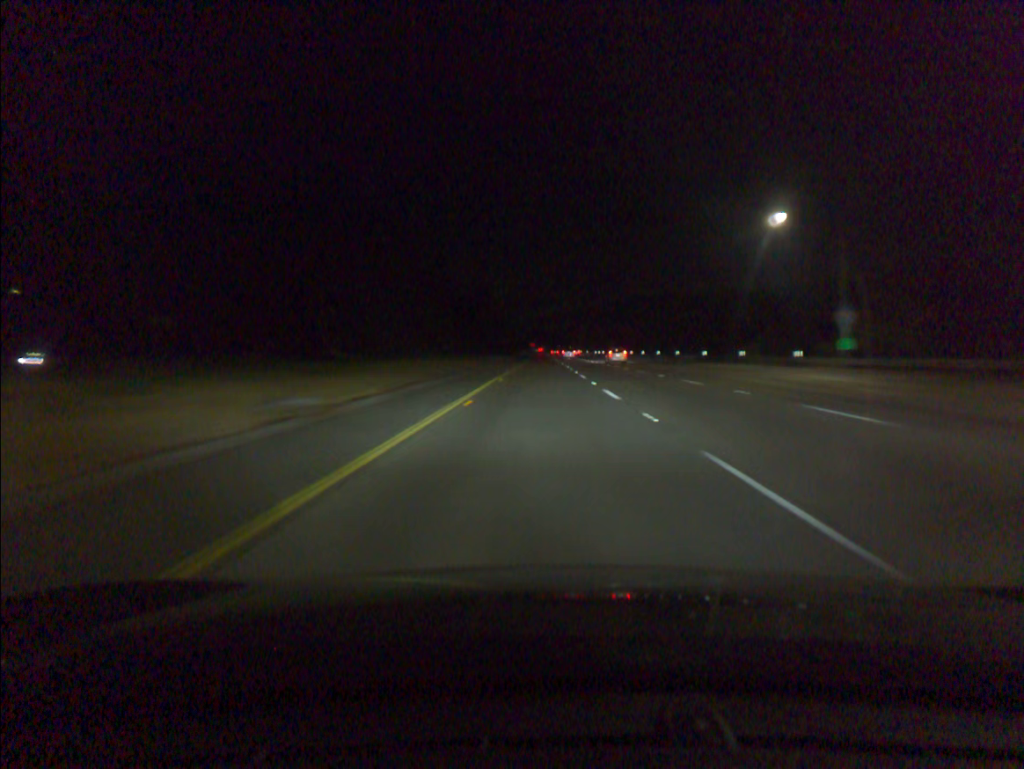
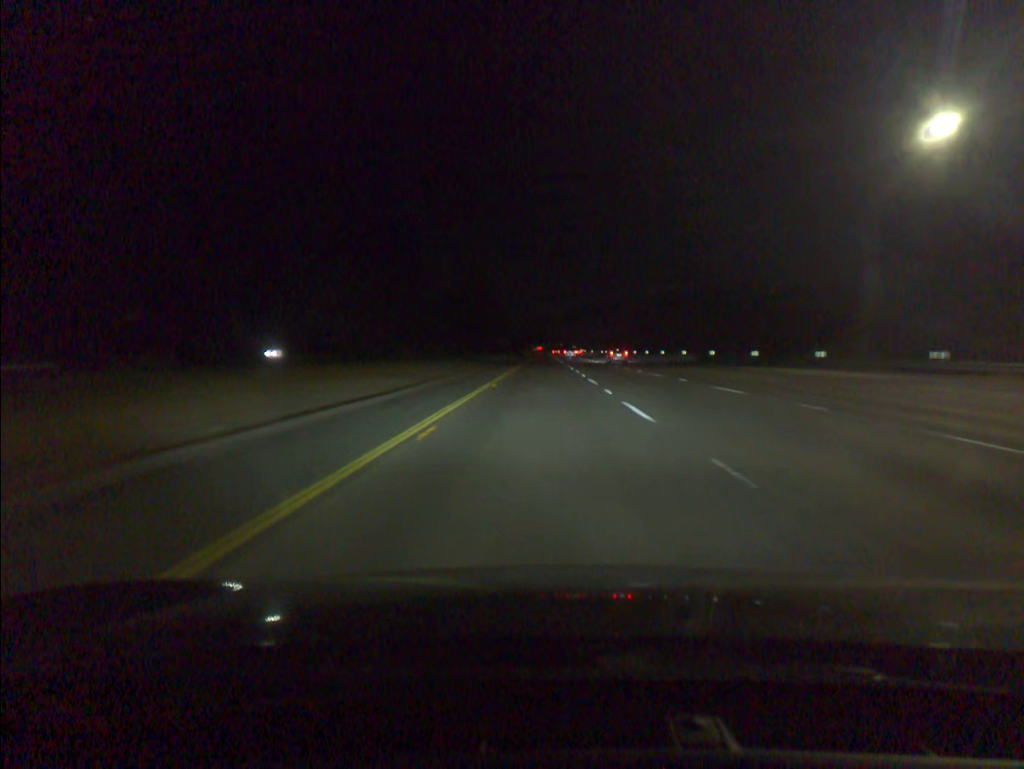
(0.0, +20.3) m; 0°
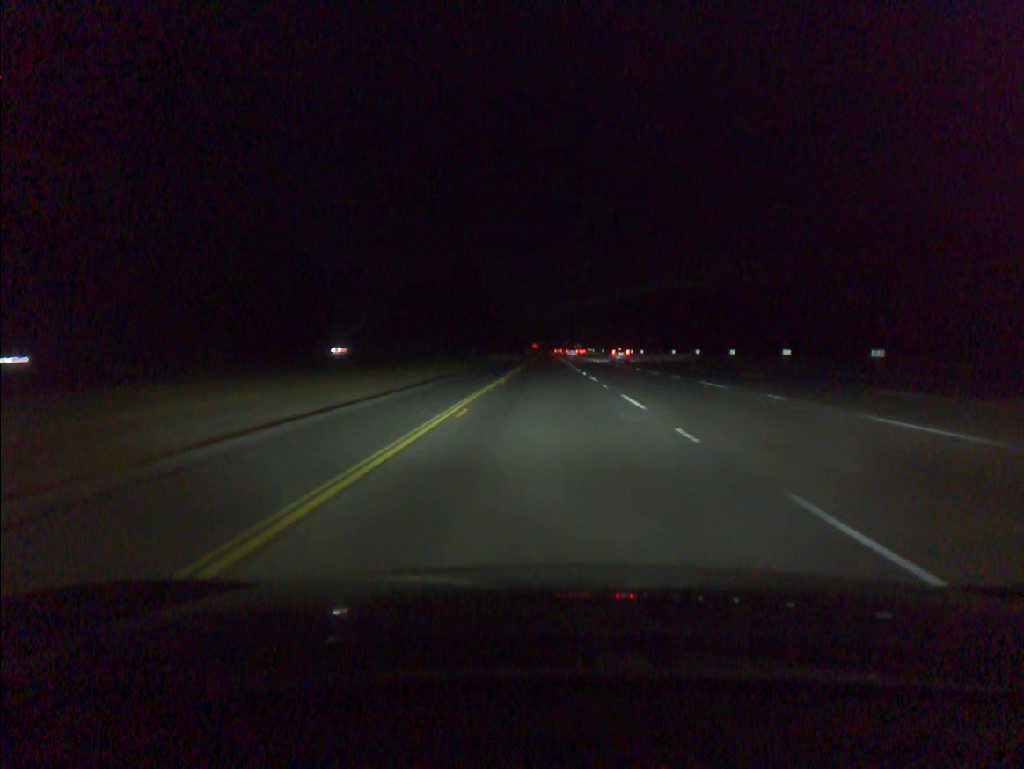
(-0.1, +40.7) m; 0°
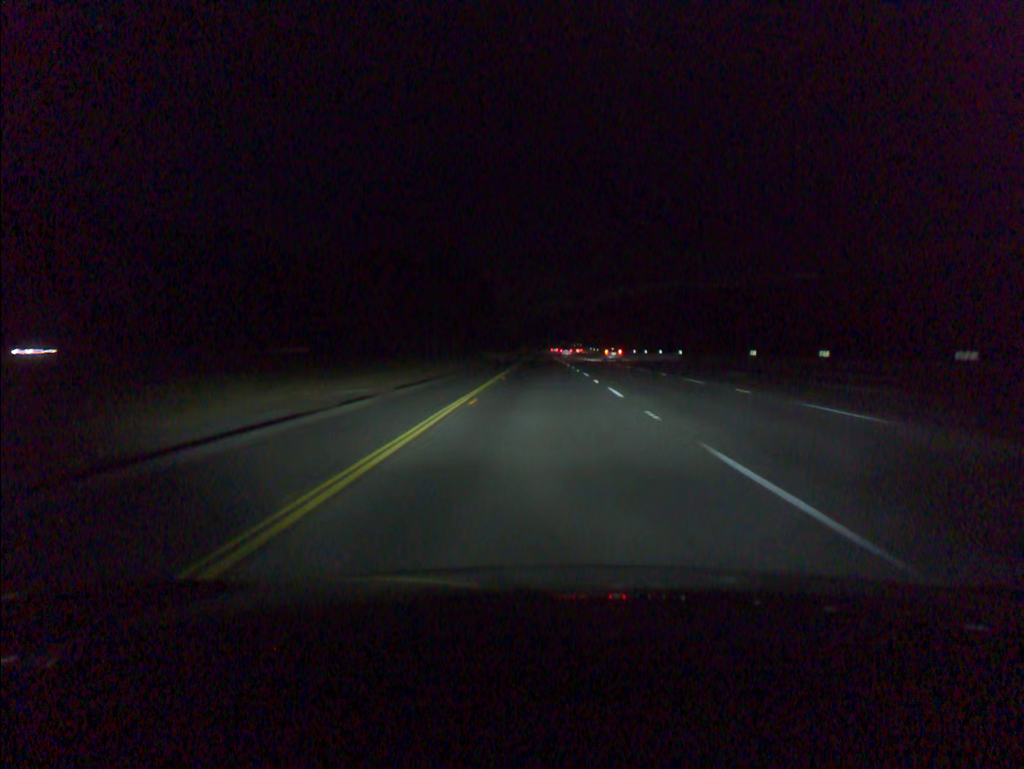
(+0.1, +40.7) m; 0°
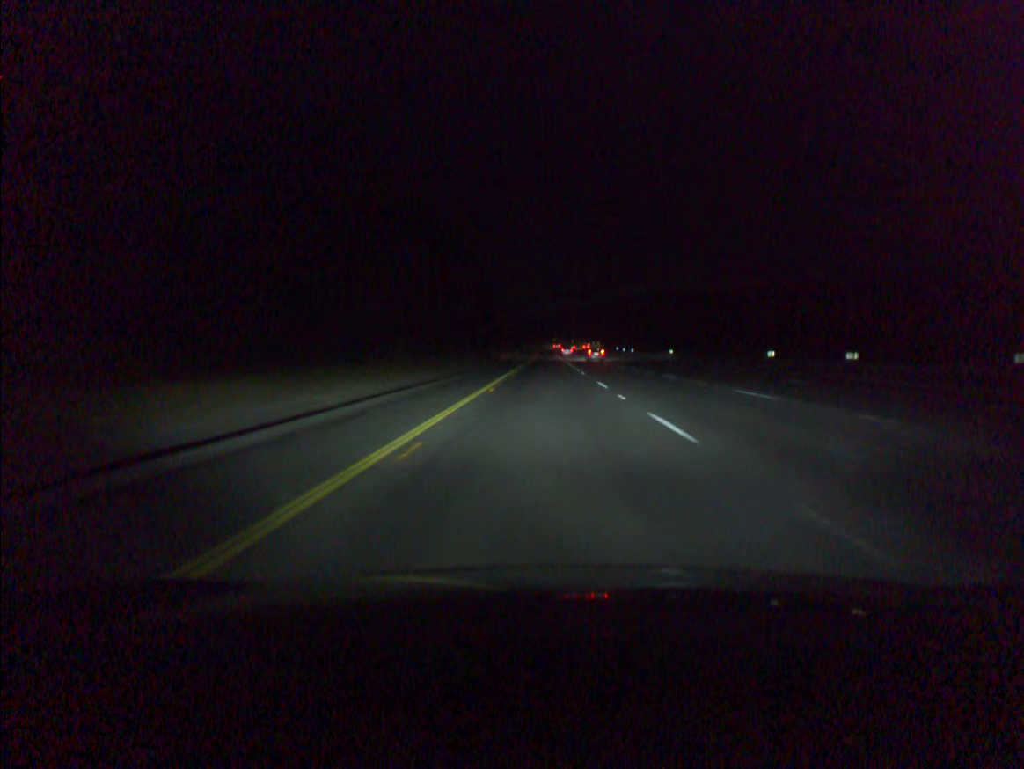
(-0.1, +81.4) m; 0°
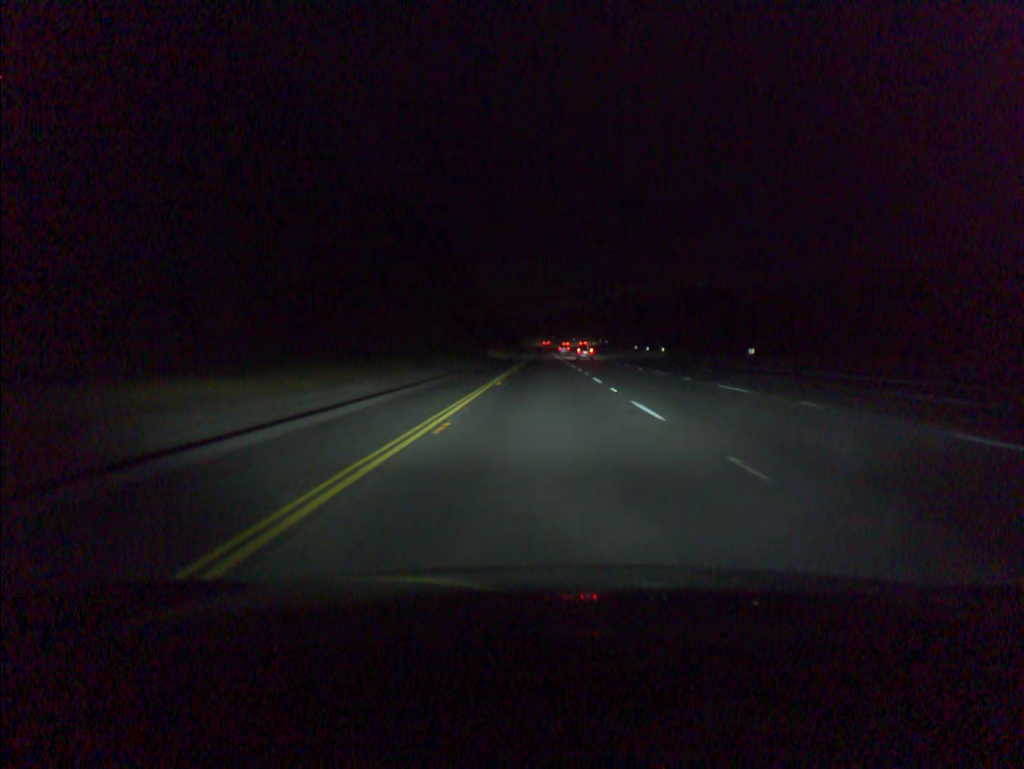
(+0.1, +40.7) m; 0°
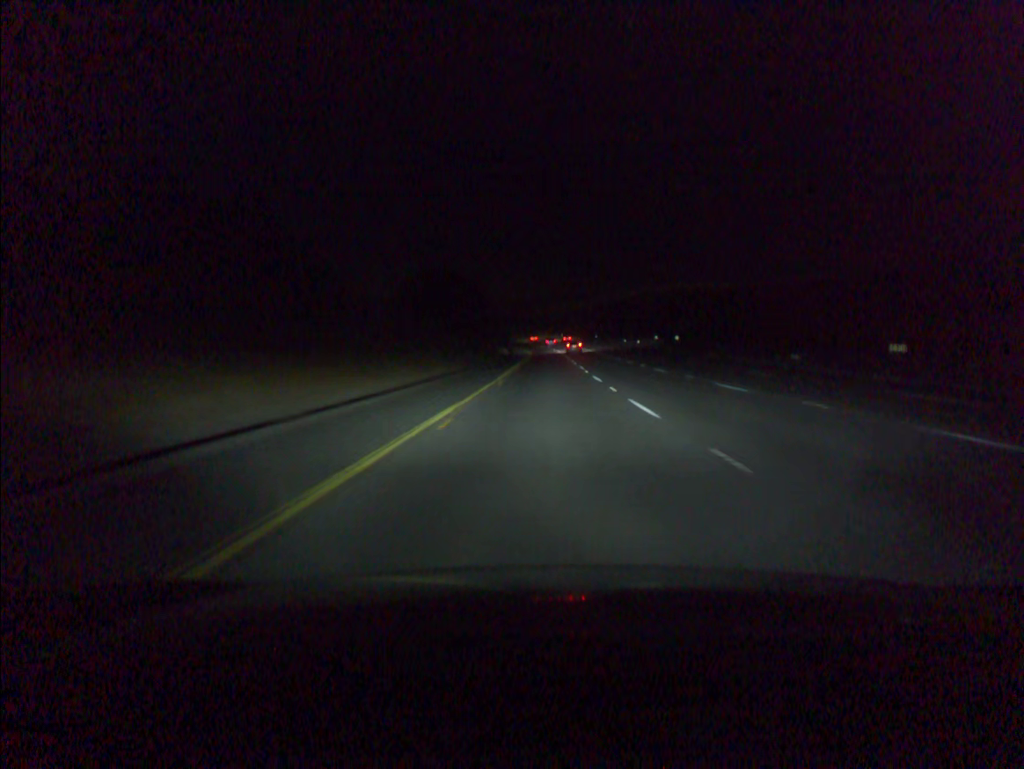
(0.0, +101.7) m; 0°
